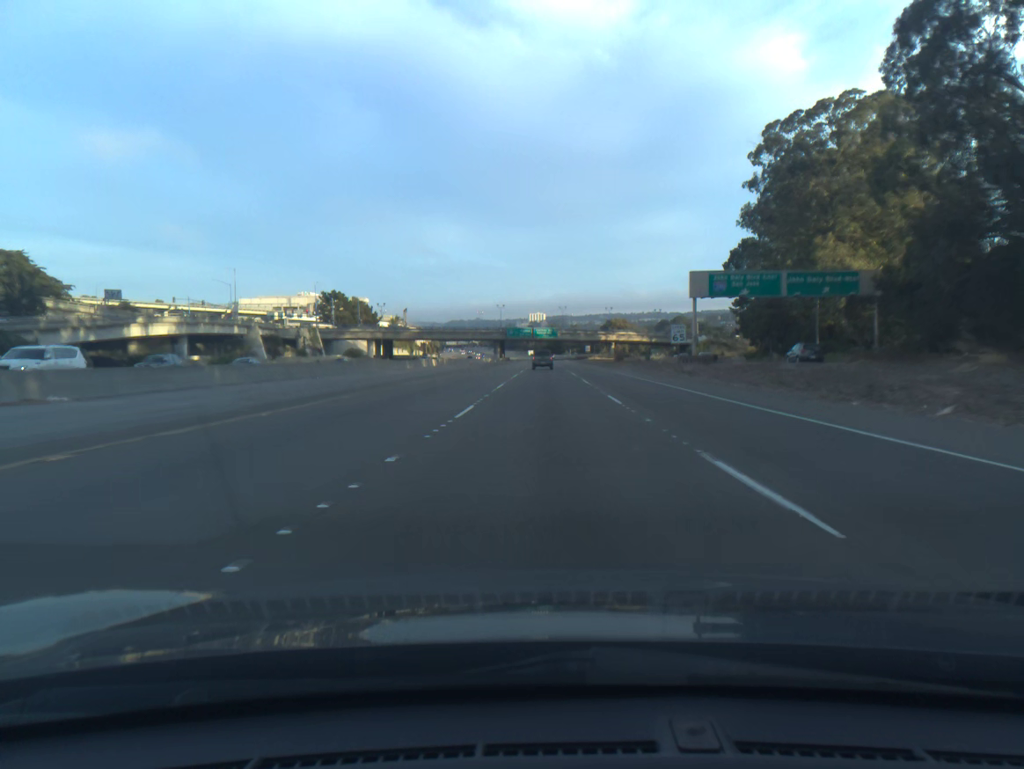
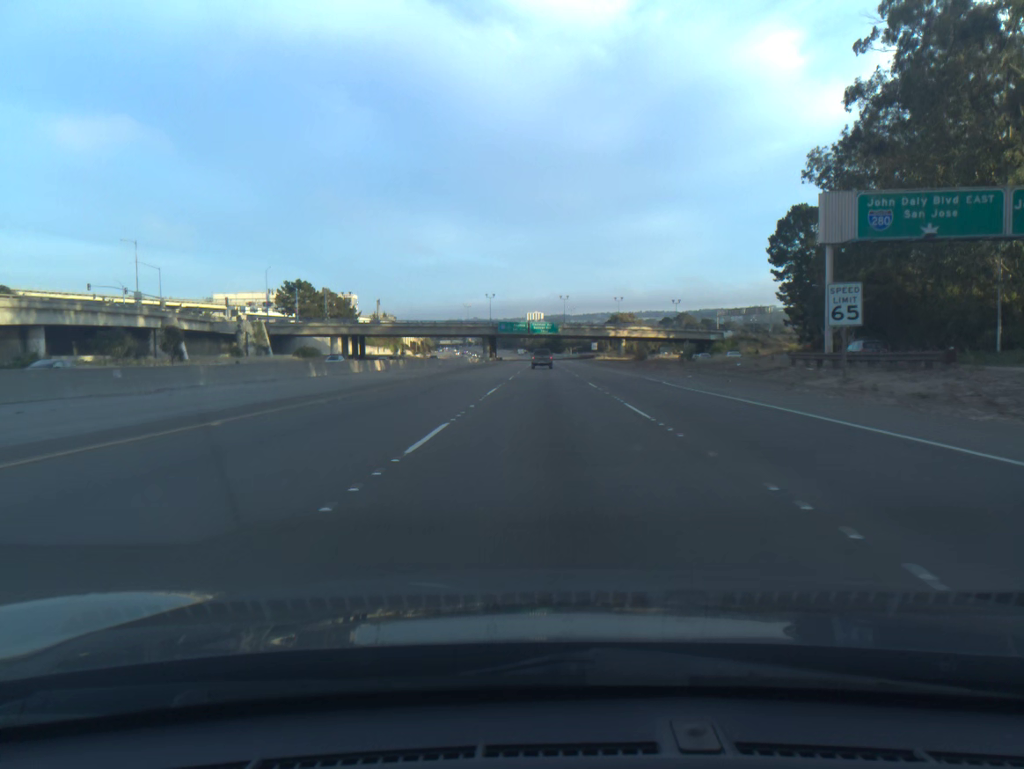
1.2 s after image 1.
(0.0, +35.1) m; 0°
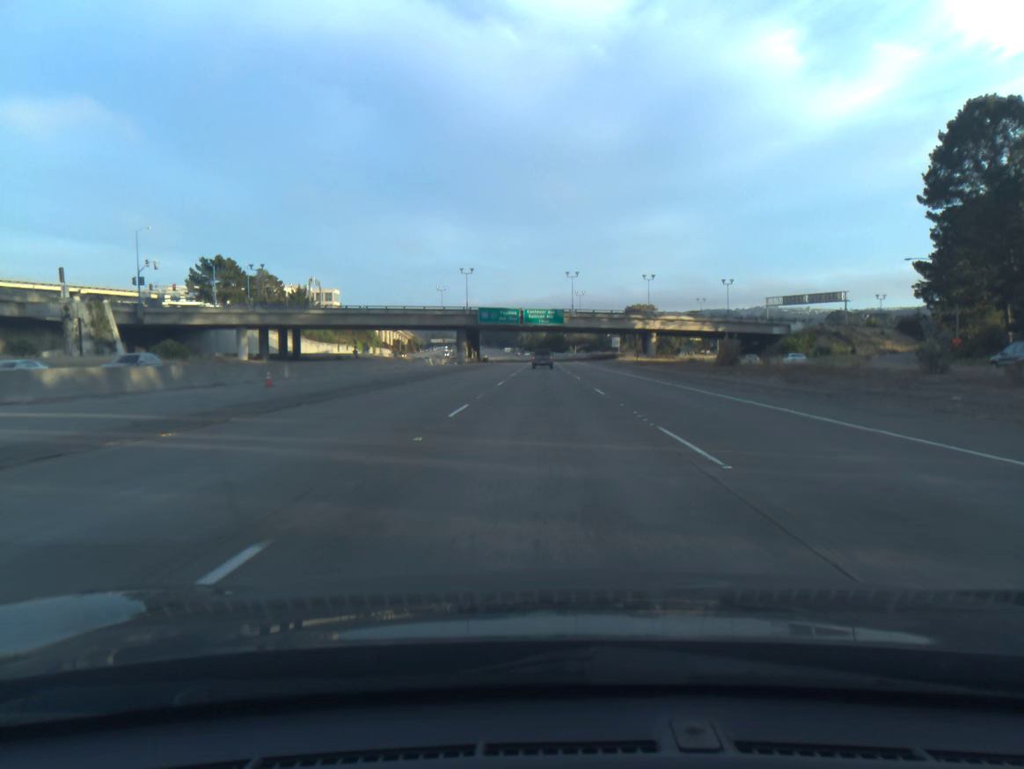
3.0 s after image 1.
(+0.1, +52.8) m; 0°
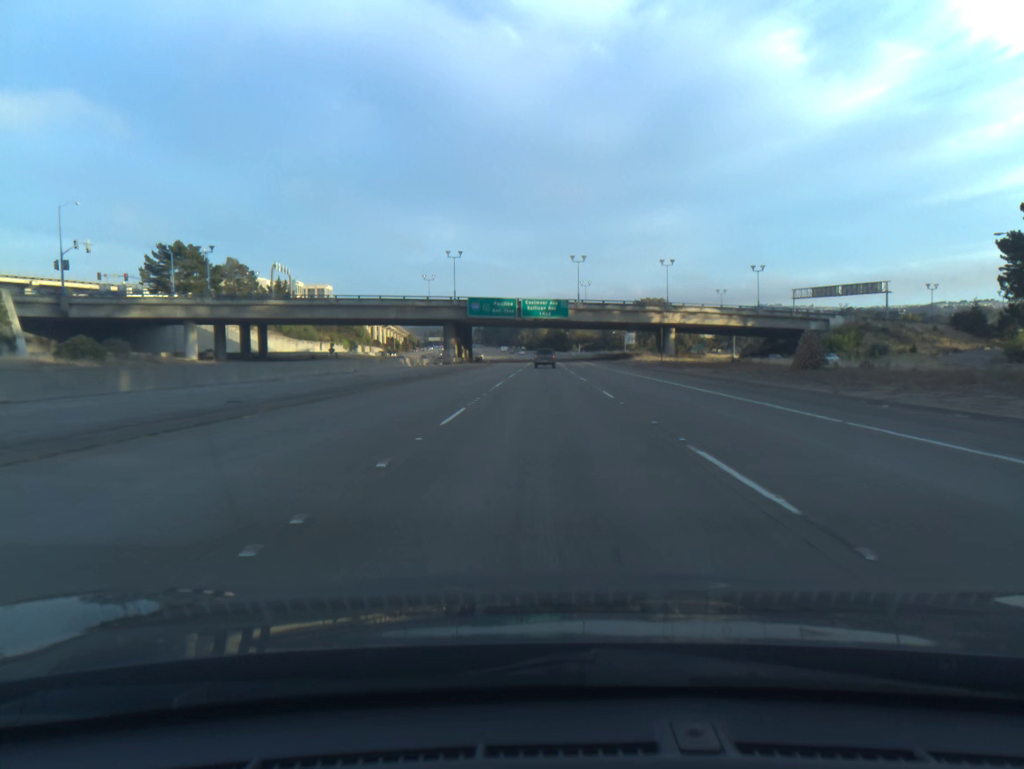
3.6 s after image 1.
(0.0, +17.7) m; 0°
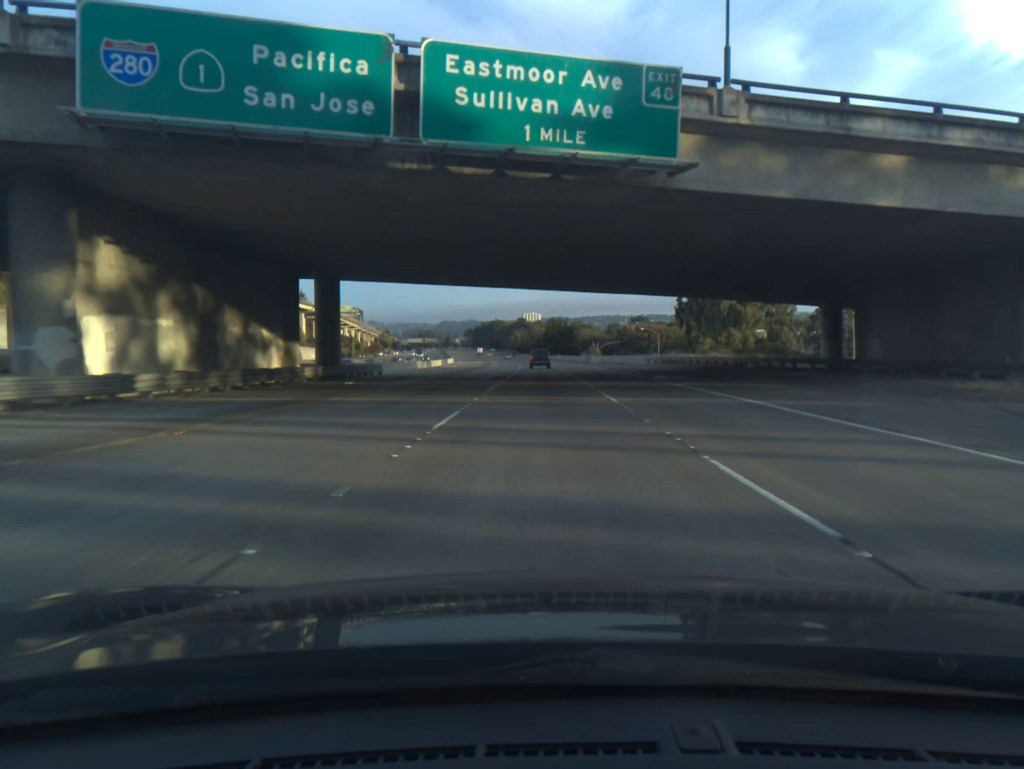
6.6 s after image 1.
(+0.2, +88.8) m; 0°
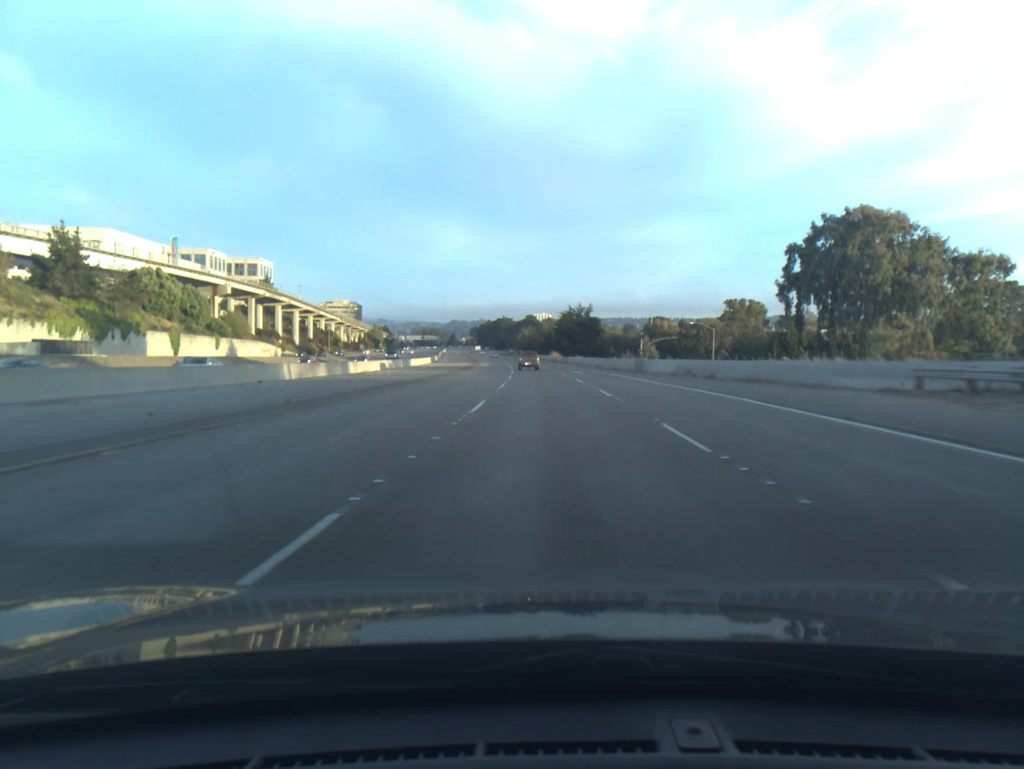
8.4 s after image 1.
(-0.2, +53.6) m; -1°
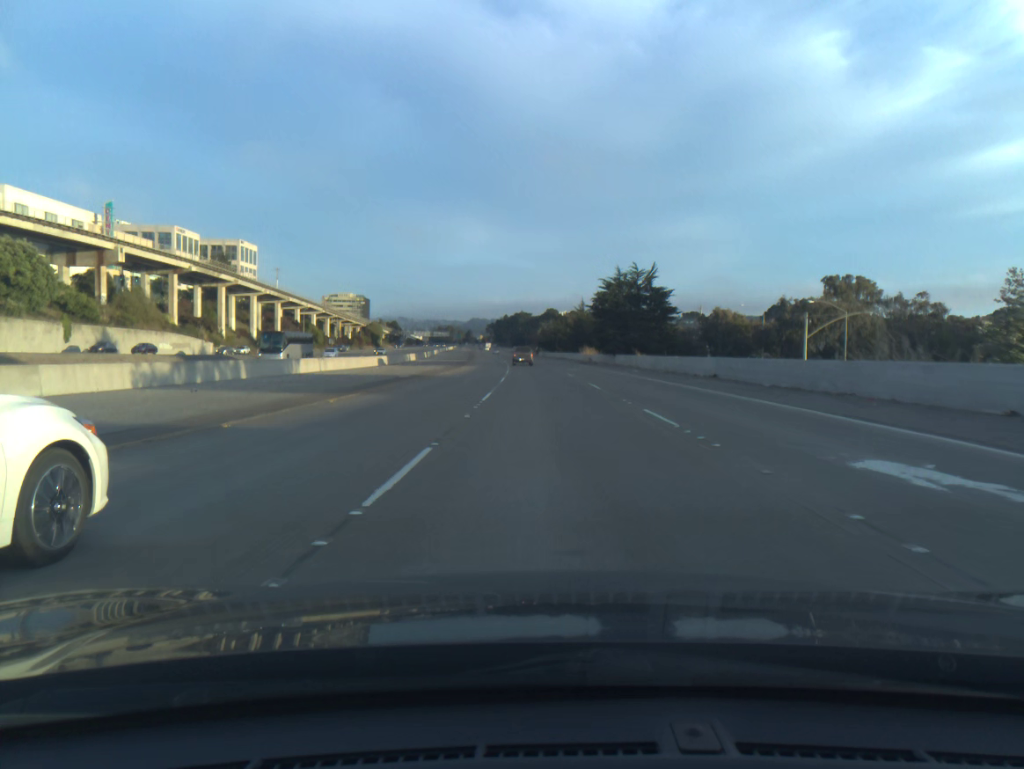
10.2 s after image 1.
(-0.7, +54.2) m; -2°
